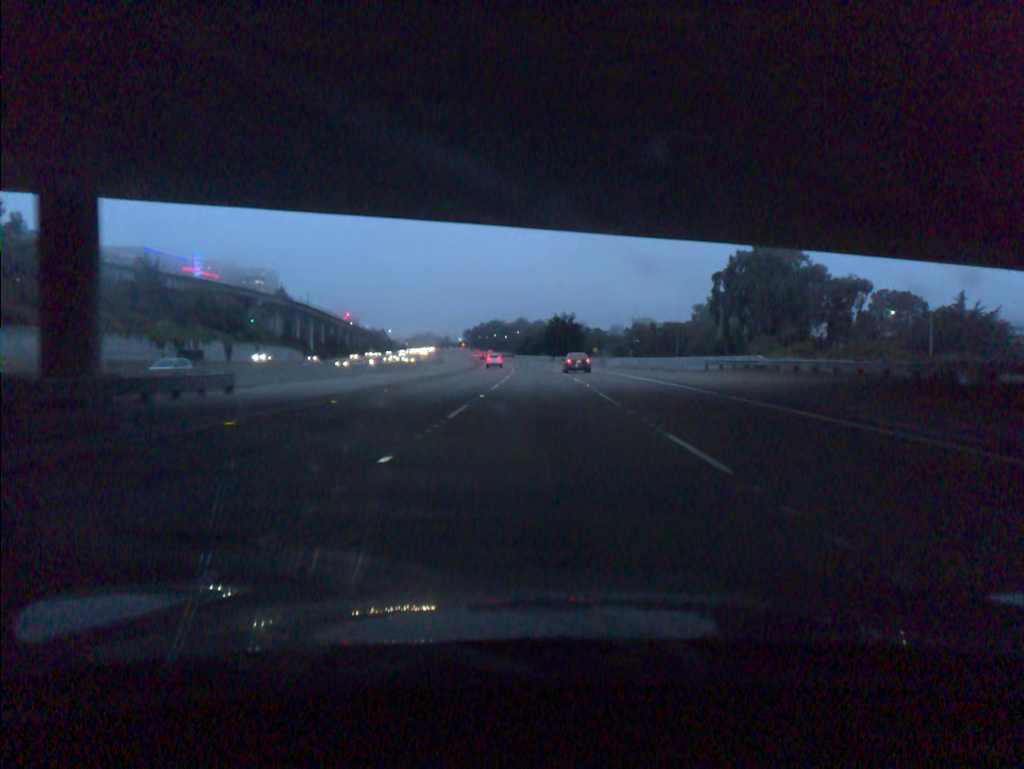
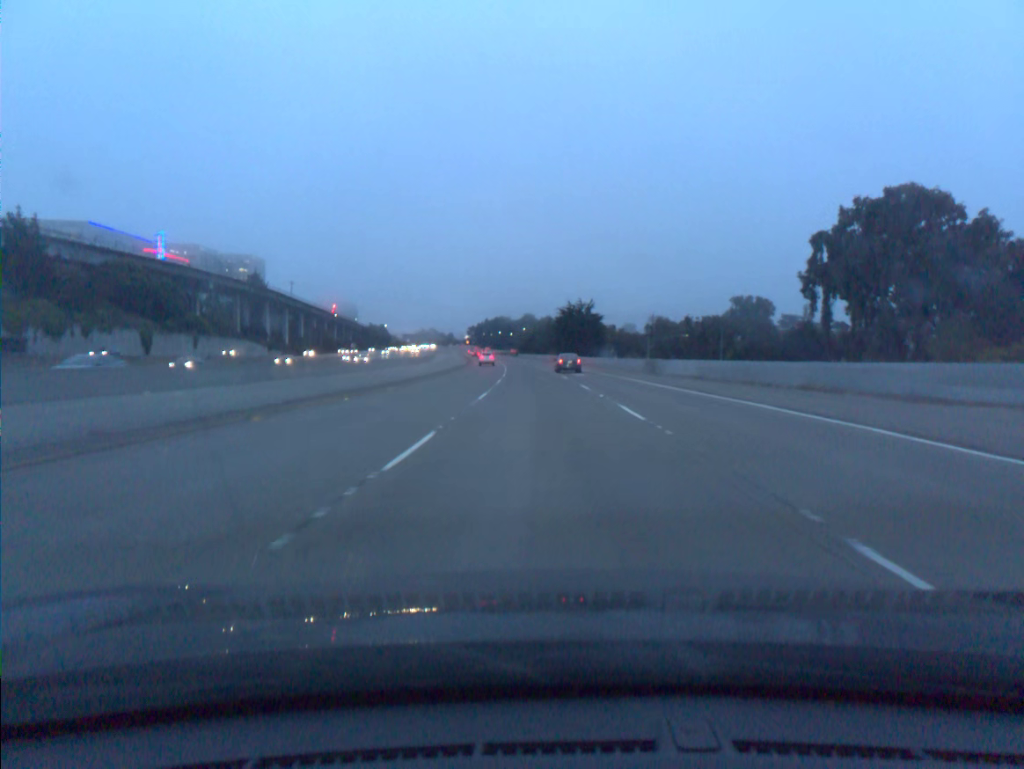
(-0.1, +35.5) m; -1°
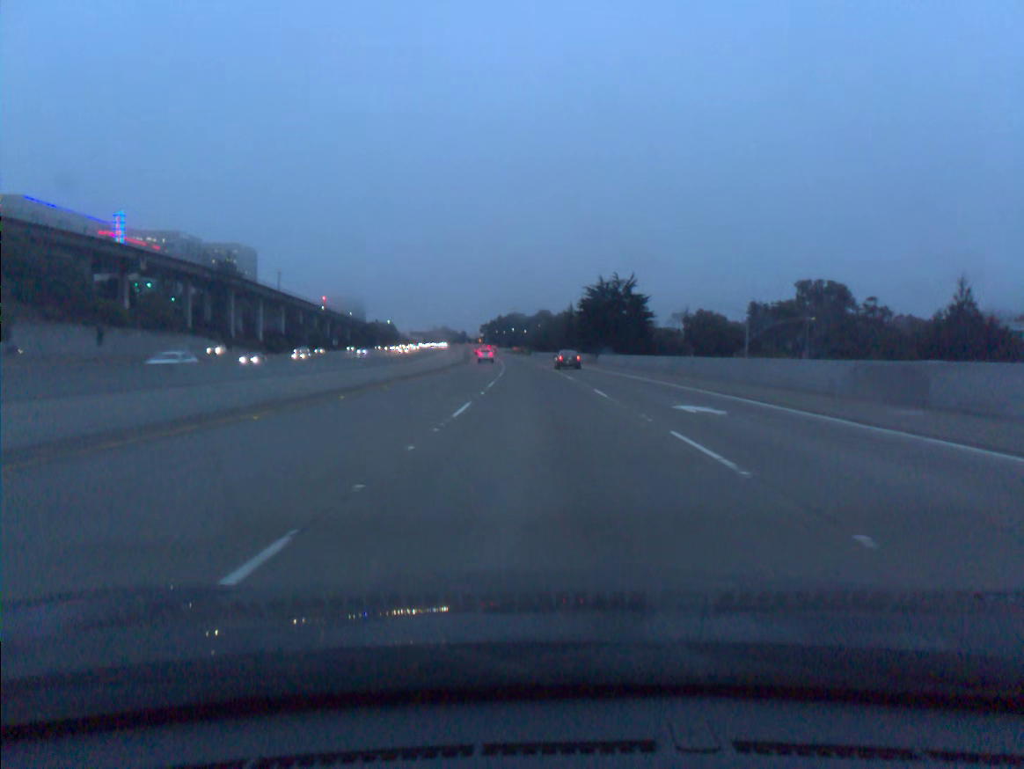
(-0.3, +36.0) m; -1°
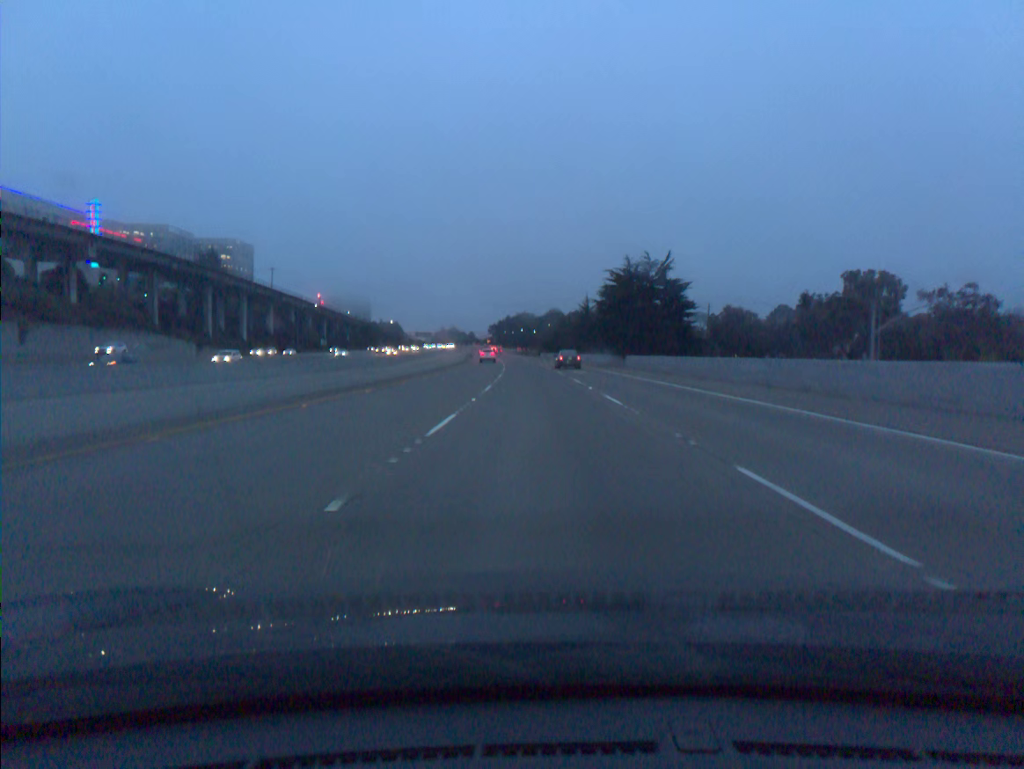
(-0.1, +18.2) m; -1°
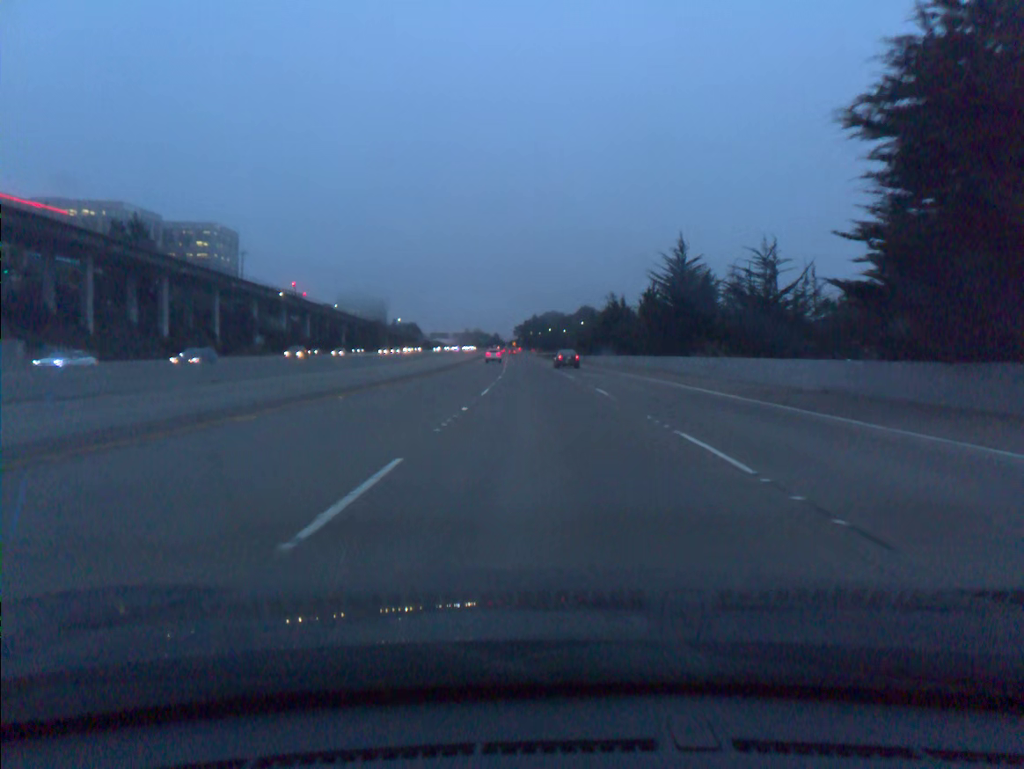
(-1.0, +54.7) m; -2°
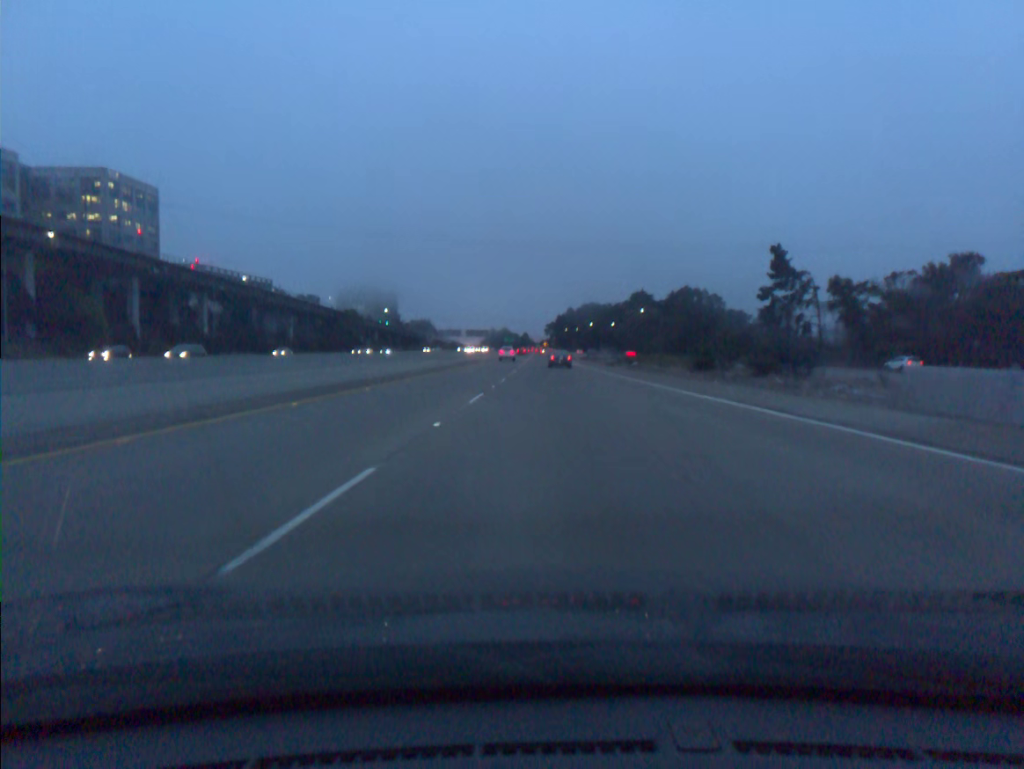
(-2.3, +91.0) m; -2°
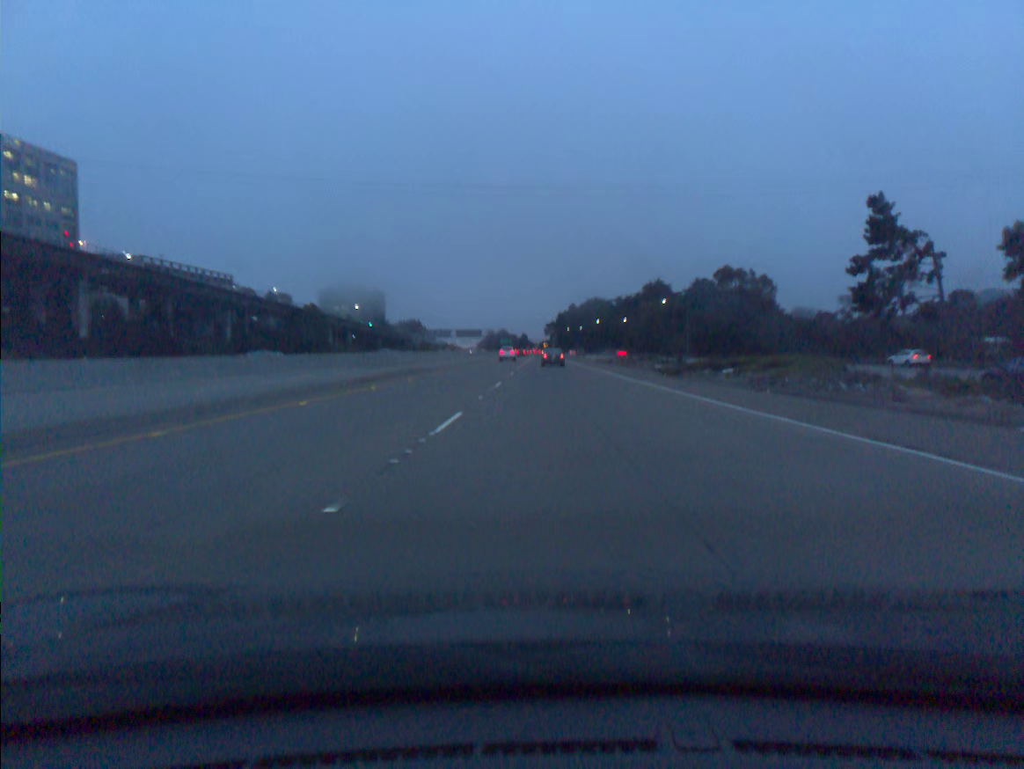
(-0.1, +36.5) m; 0°
